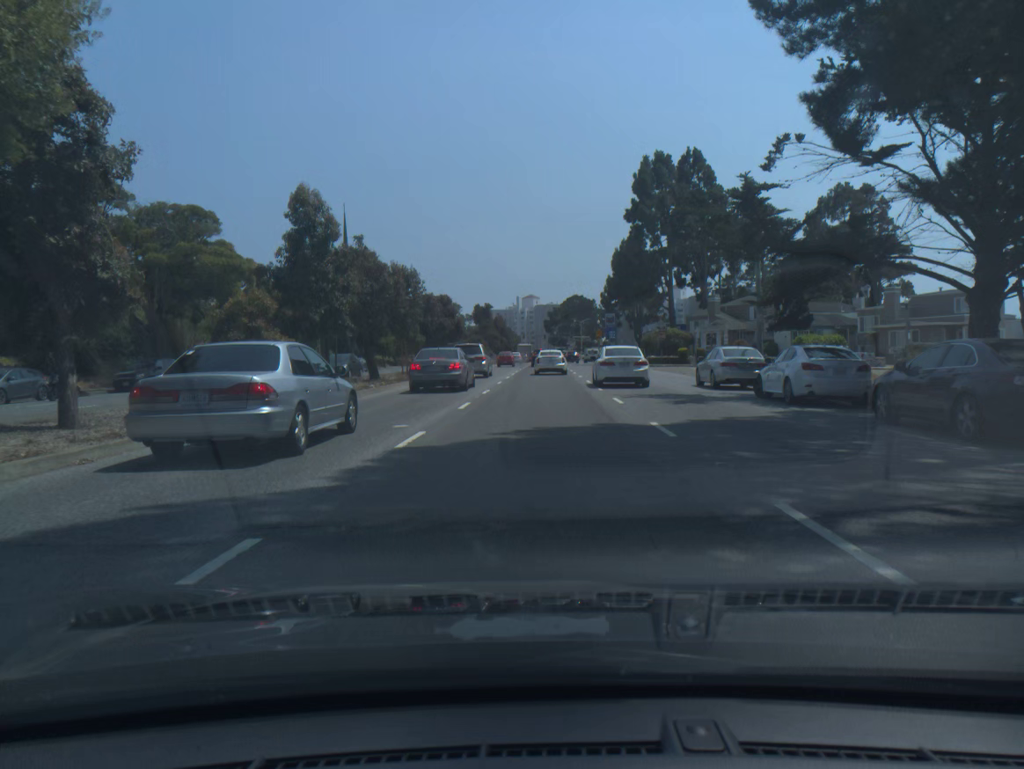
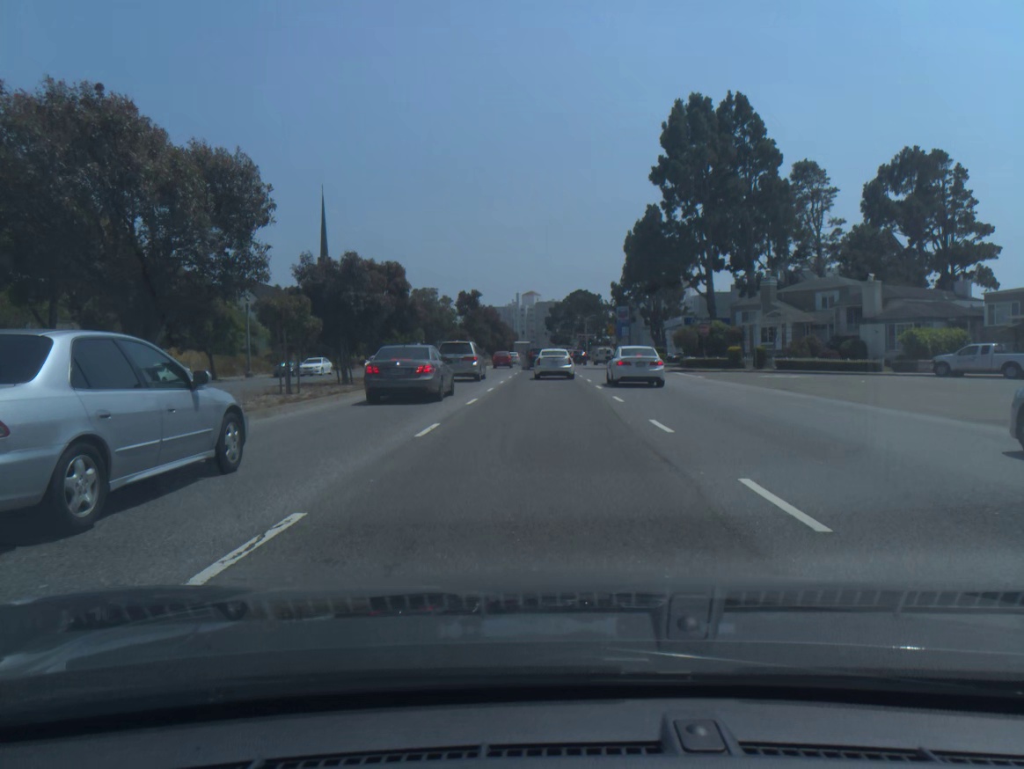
(0.0, +20.3) m; 0°
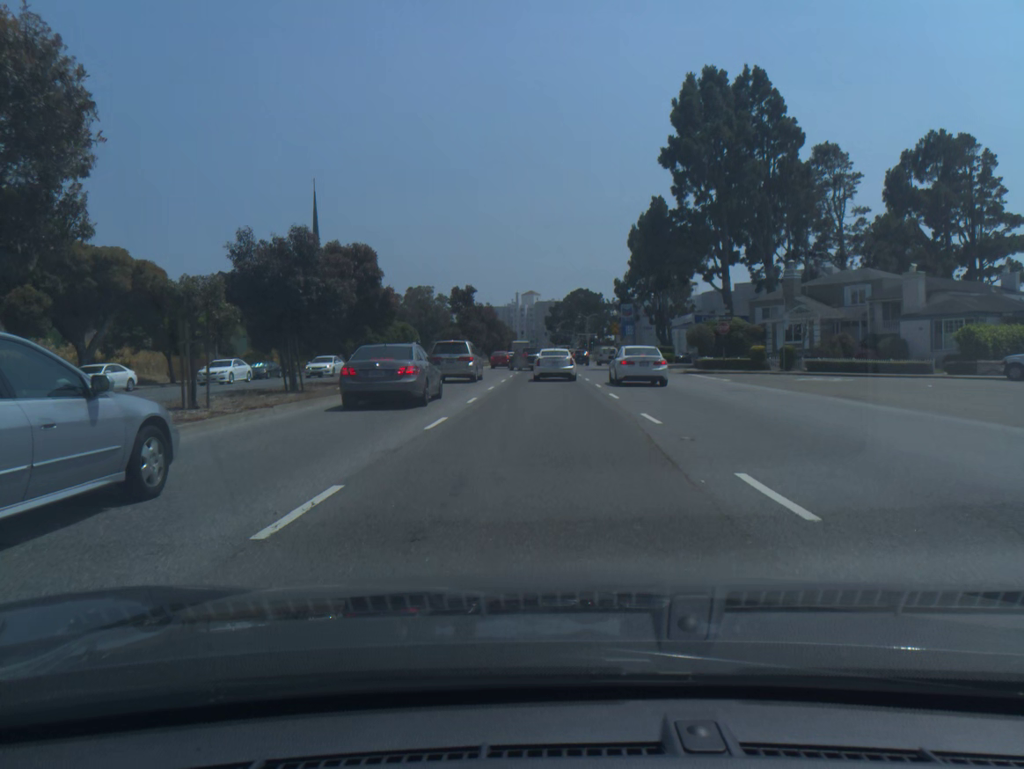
(0.0, +6.4) m; 0°
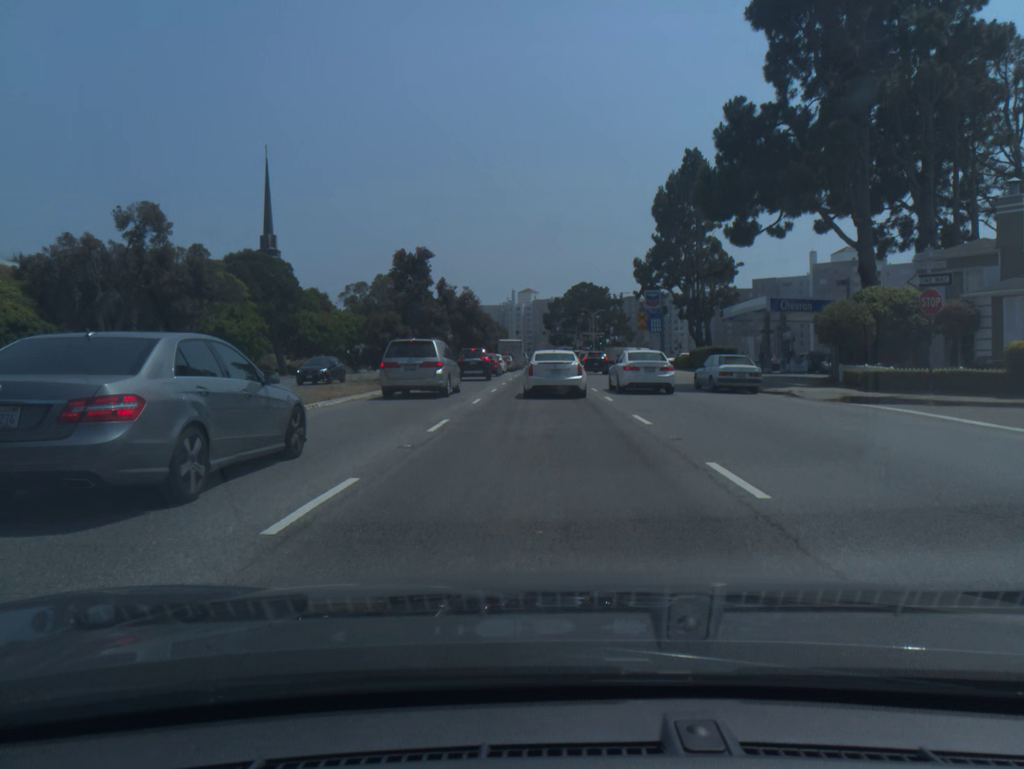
(+0.1, +28.0) m; 0°
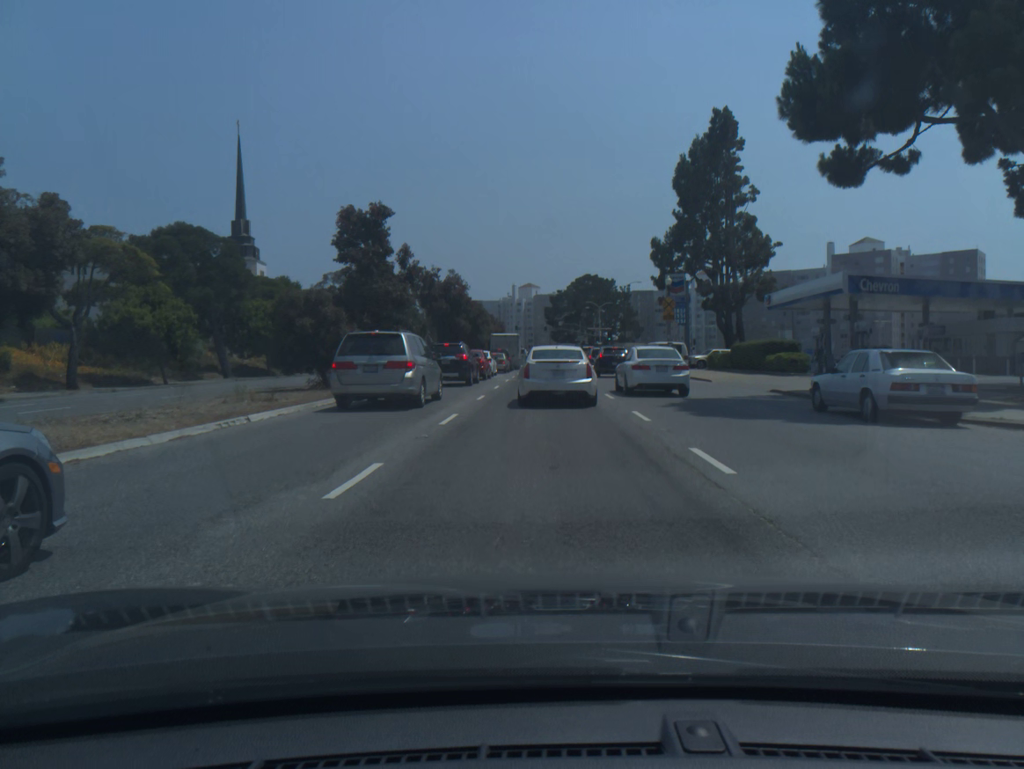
(0.0, +13.7) m; 0°
